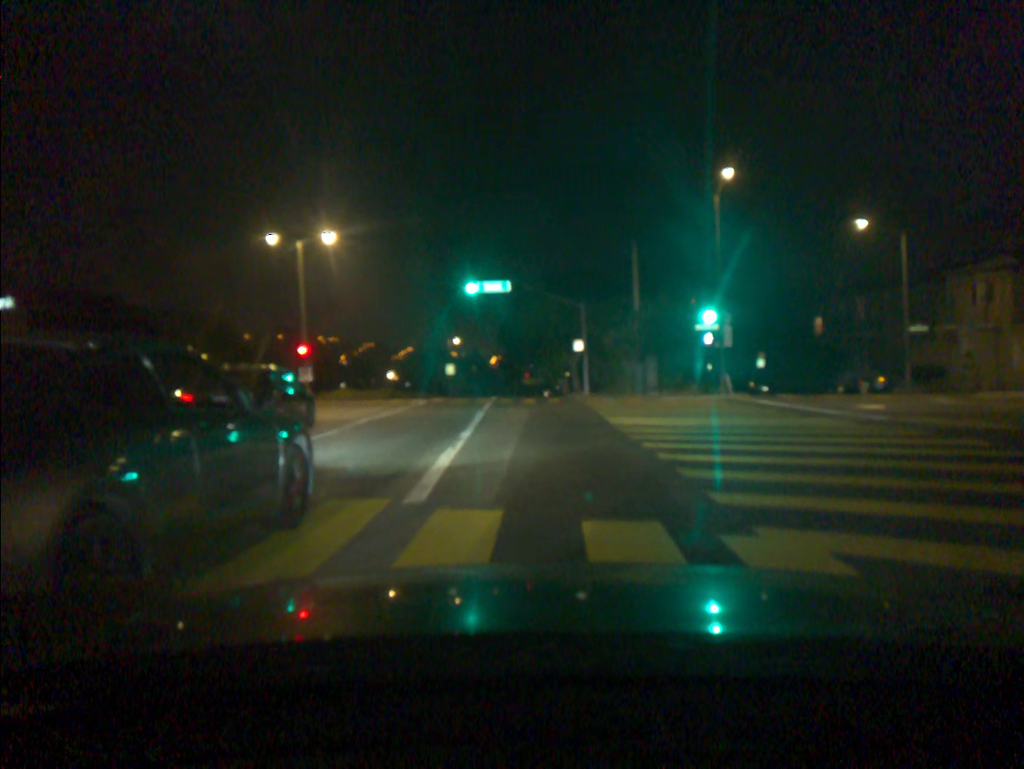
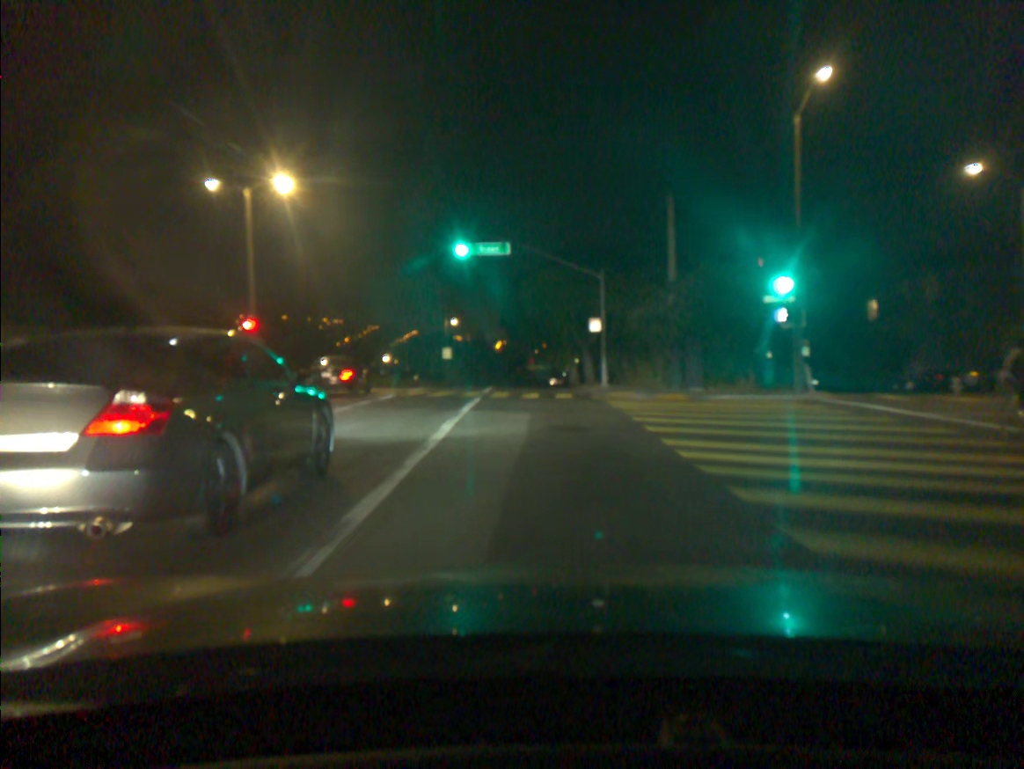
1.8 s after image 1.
(-0.2, +8.7) m; -1°
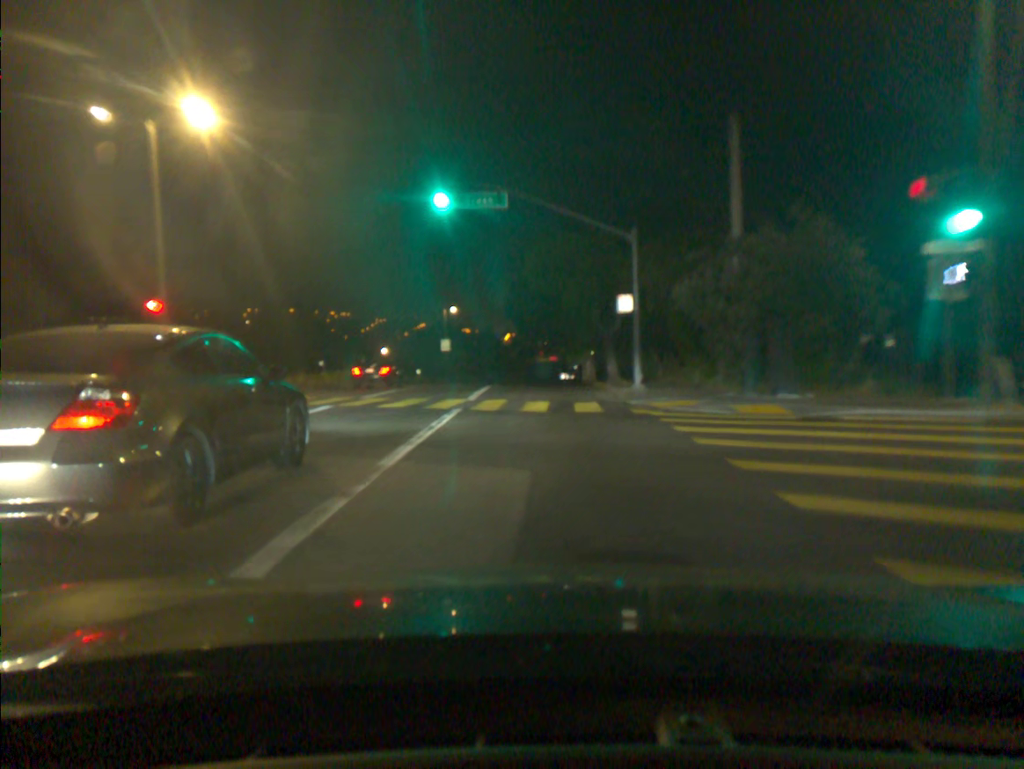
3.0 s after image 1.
(-0.1, +9.2) m; -1°
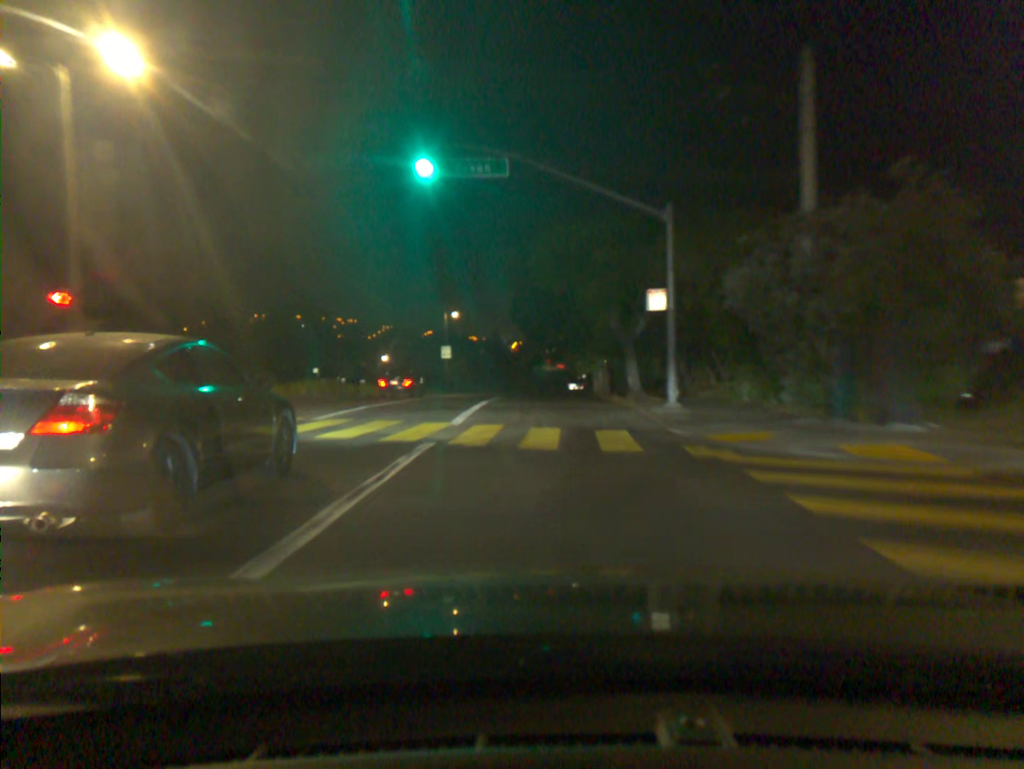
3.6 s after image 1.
(0.0, +5.4) m; -1°
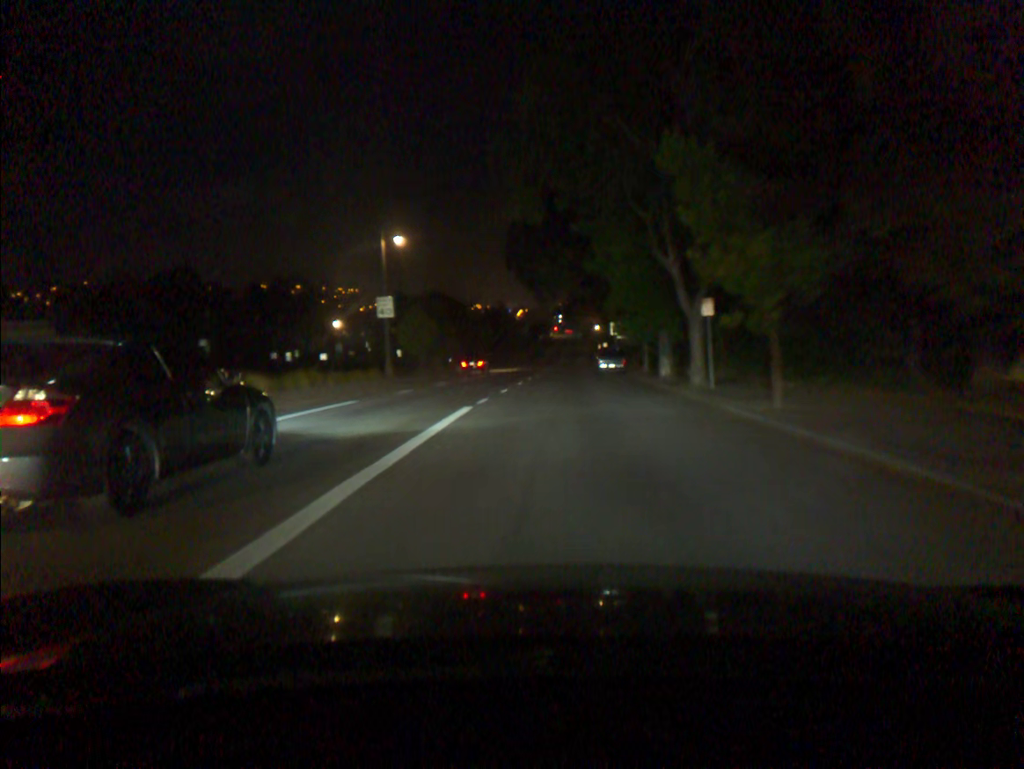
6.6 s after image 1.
(-0.1, +32.8) m; 0°
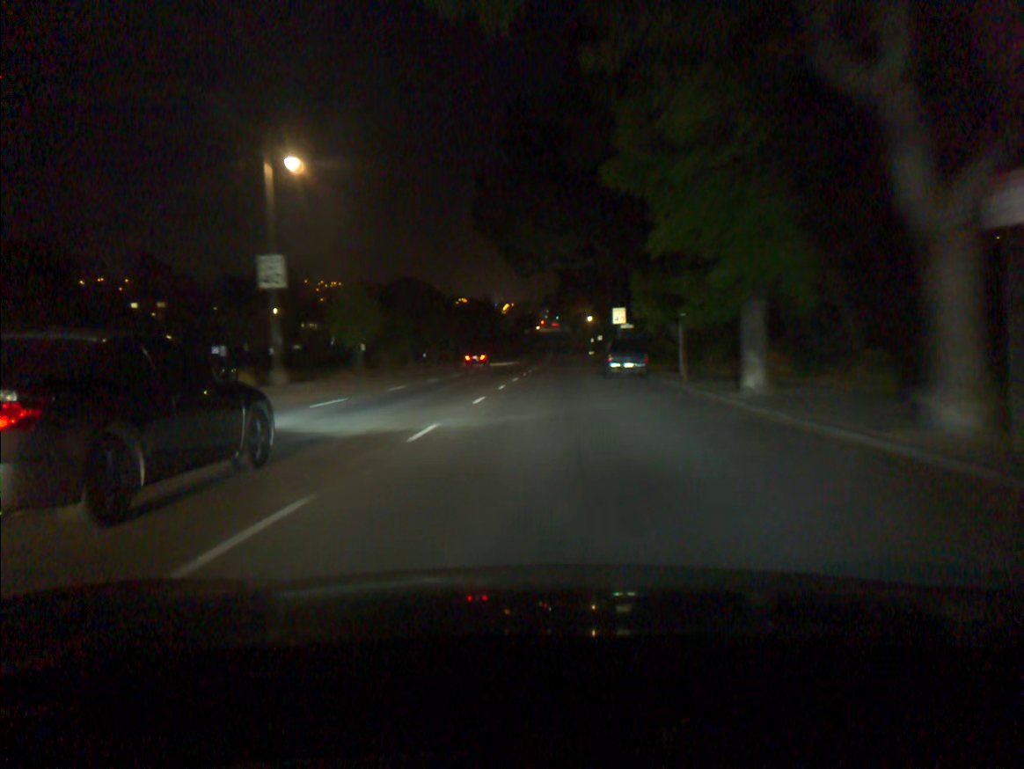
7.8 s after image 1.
(+0.1, +16.2) m; +1°
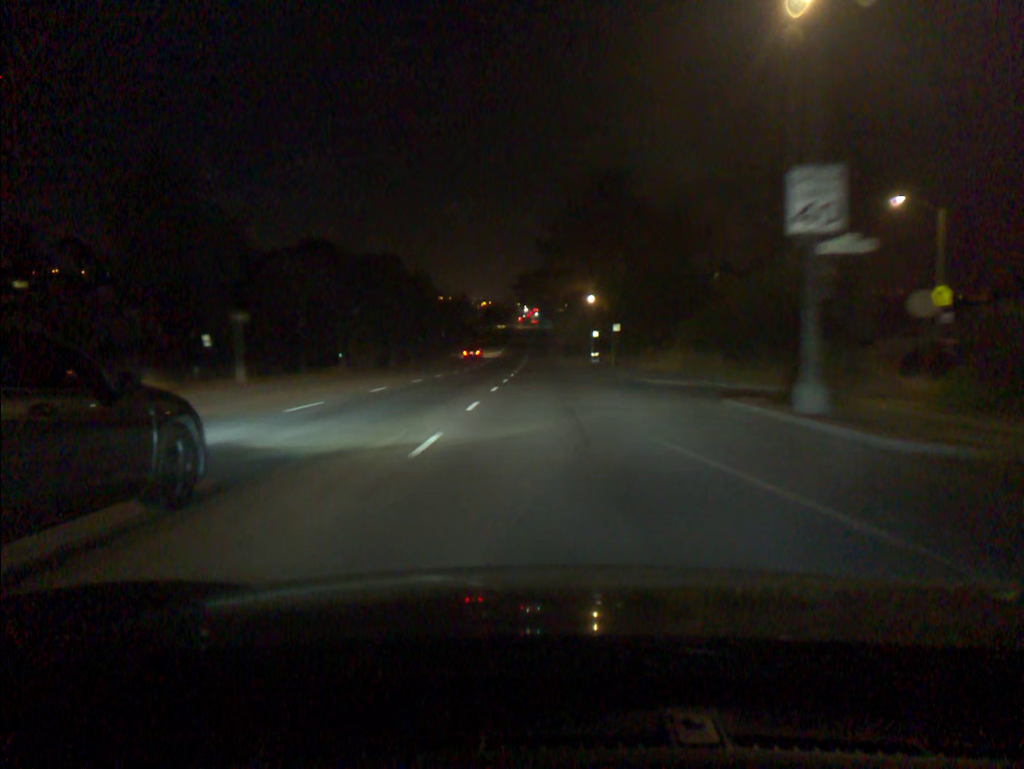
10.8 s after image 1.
(+0.5, +45.7) m; +2°
